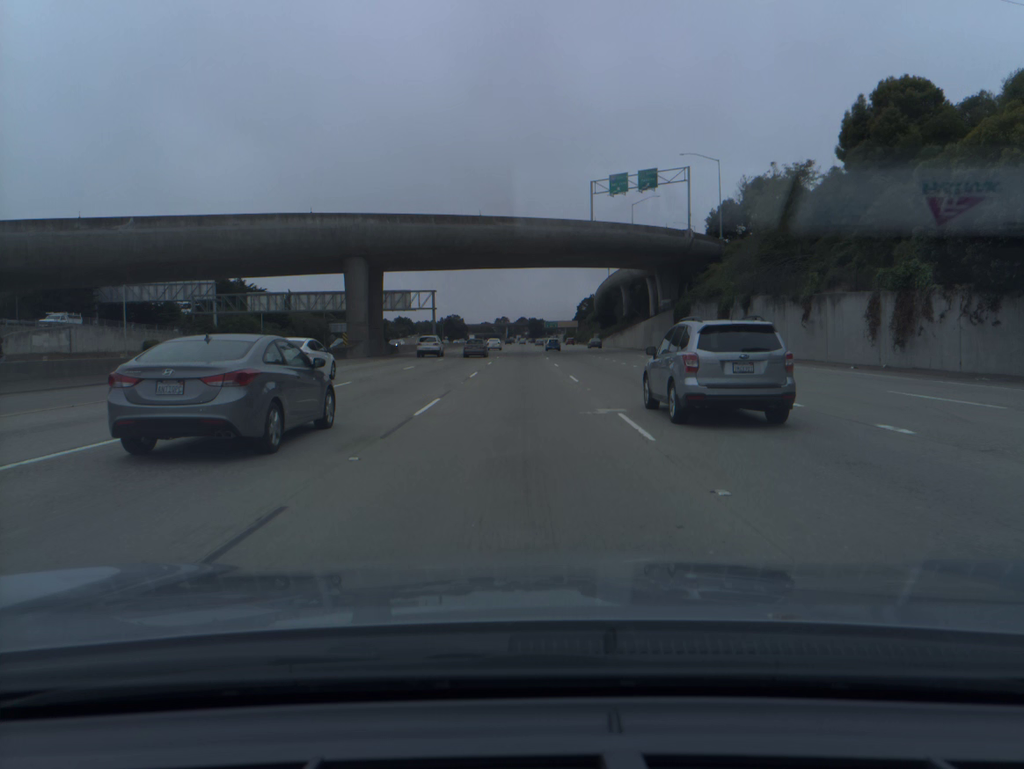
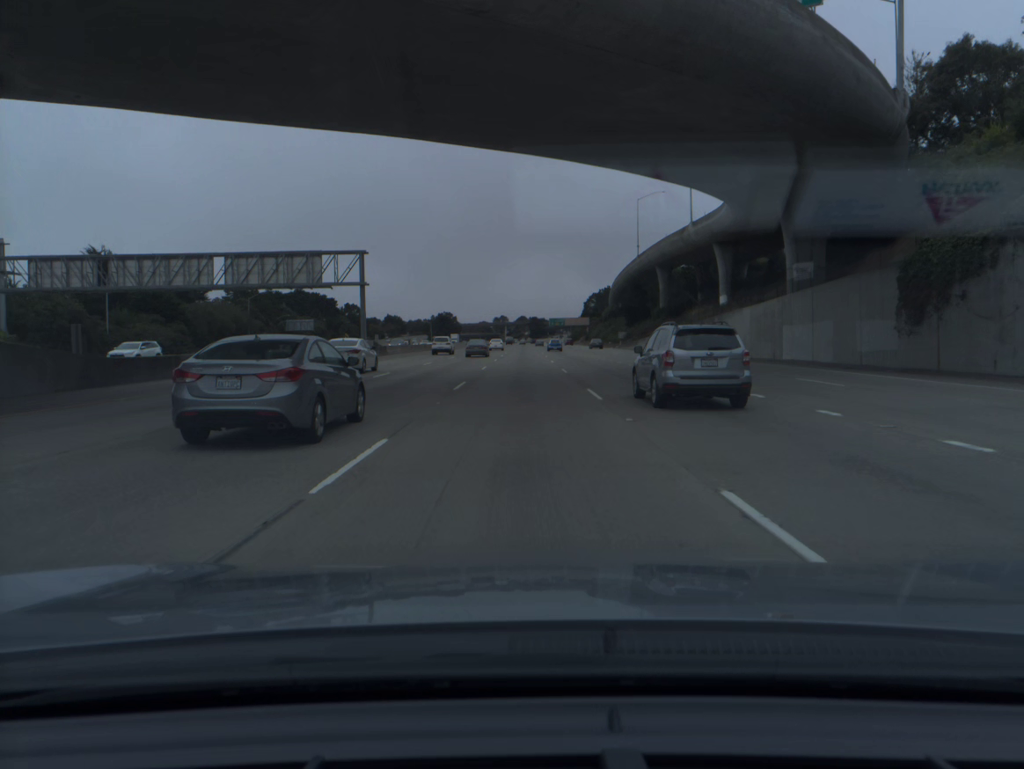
(+0.1, +51.3) m; 0°
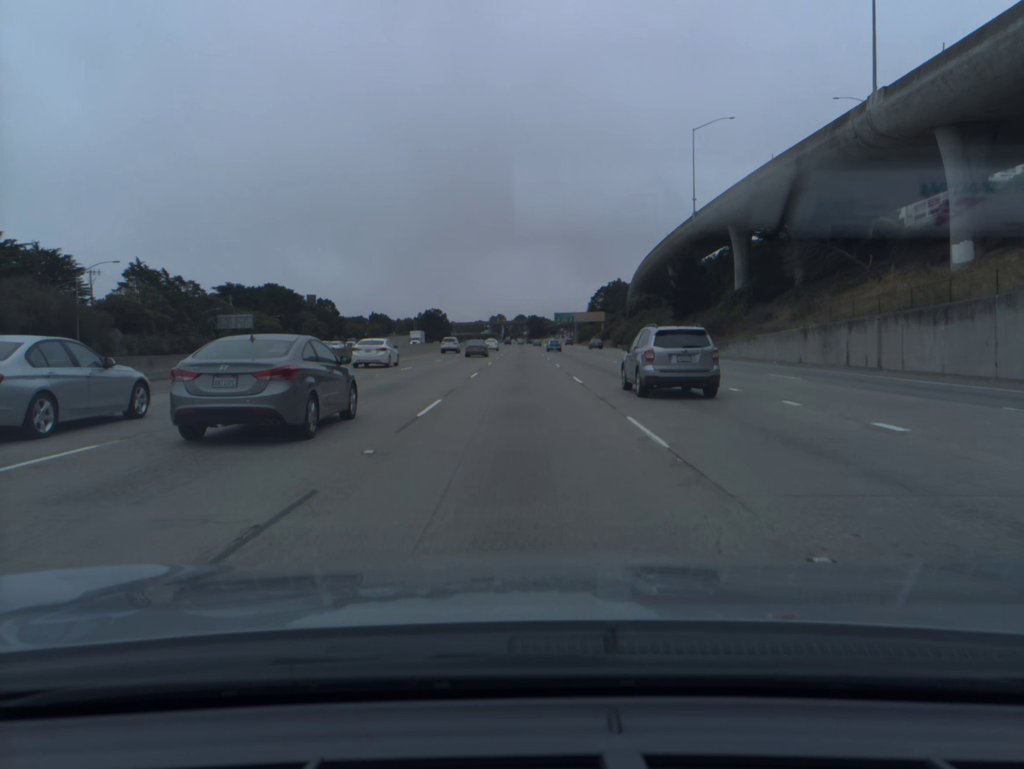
(+0.2, +51.7) m; 0°
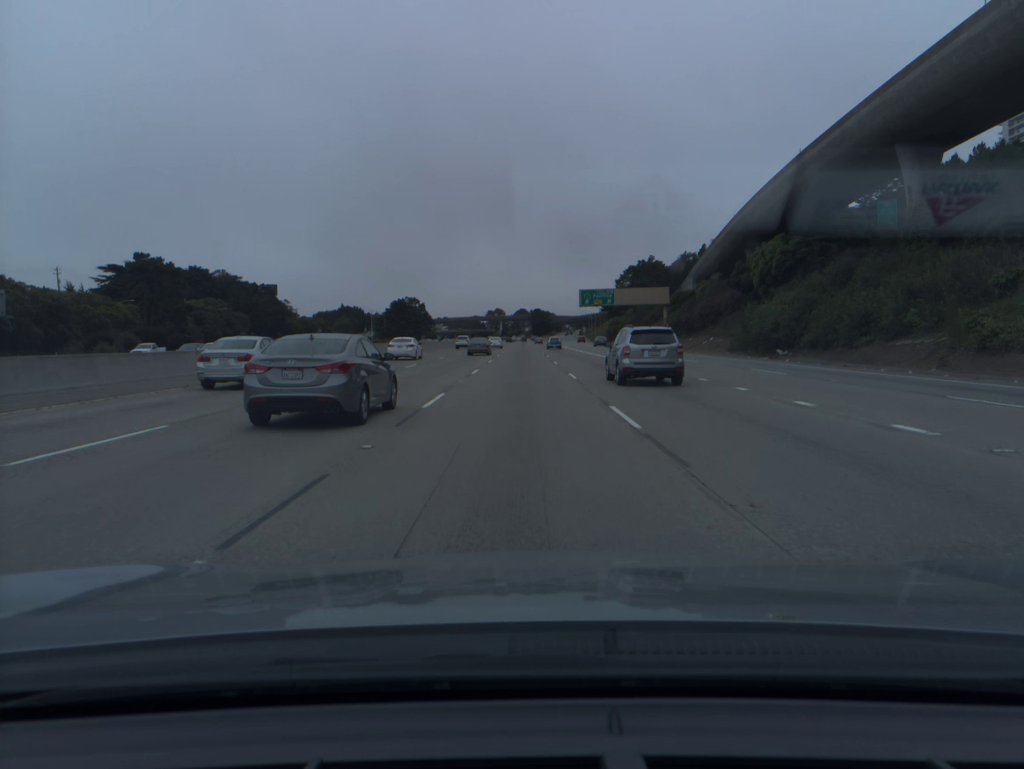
(-0.1, +86.0) m; 0°
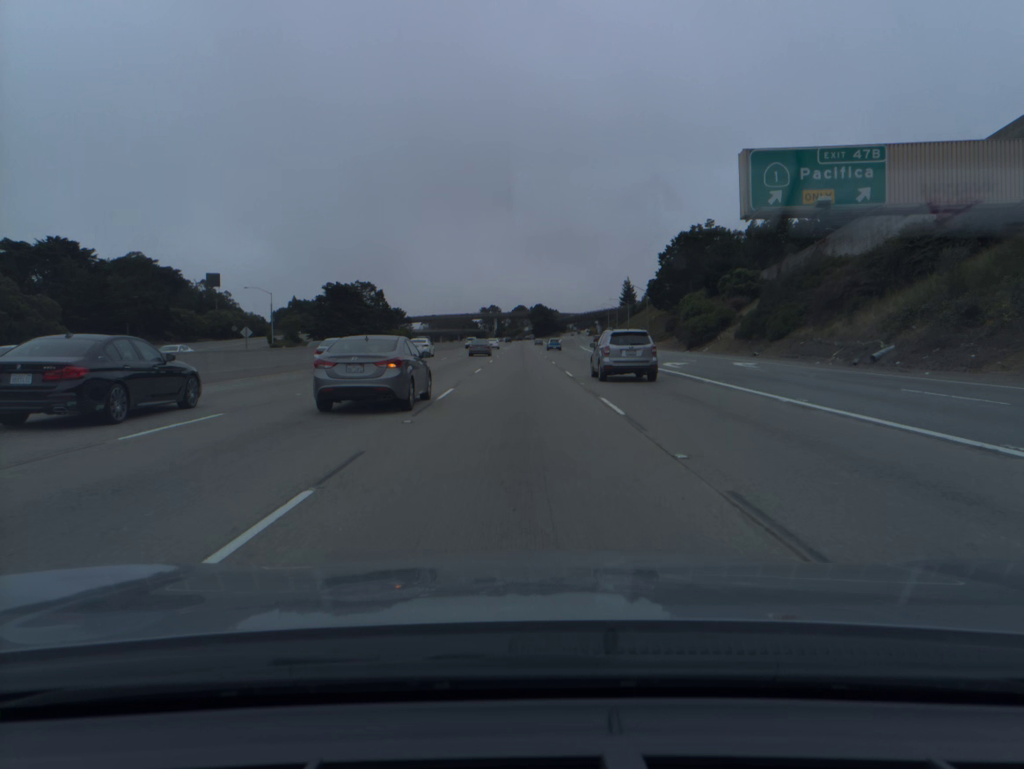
(0.0, +85.3) m; 0°
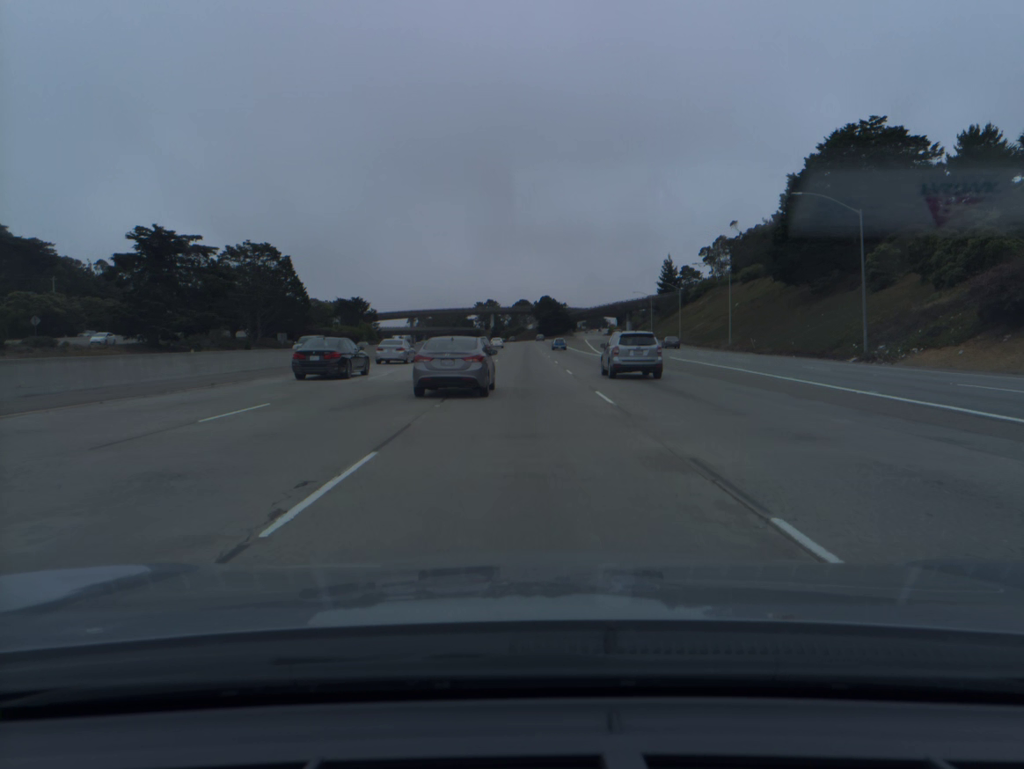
(-0.1, +85.3) m; 0°
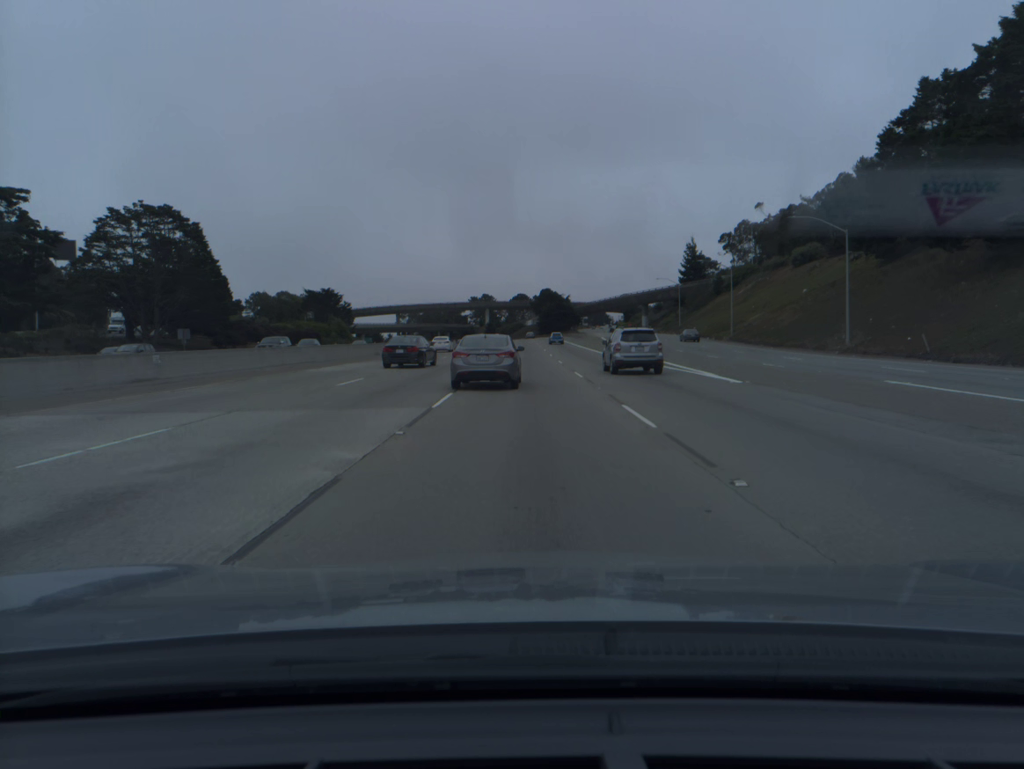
(0.0, +34.0) m; 0°
